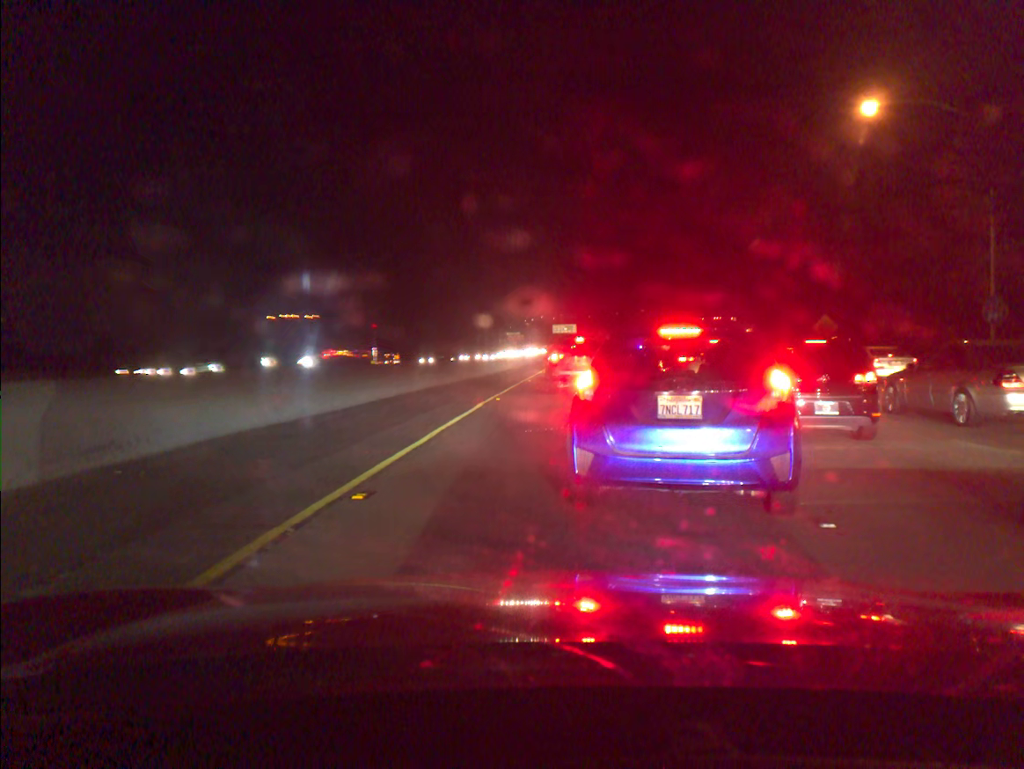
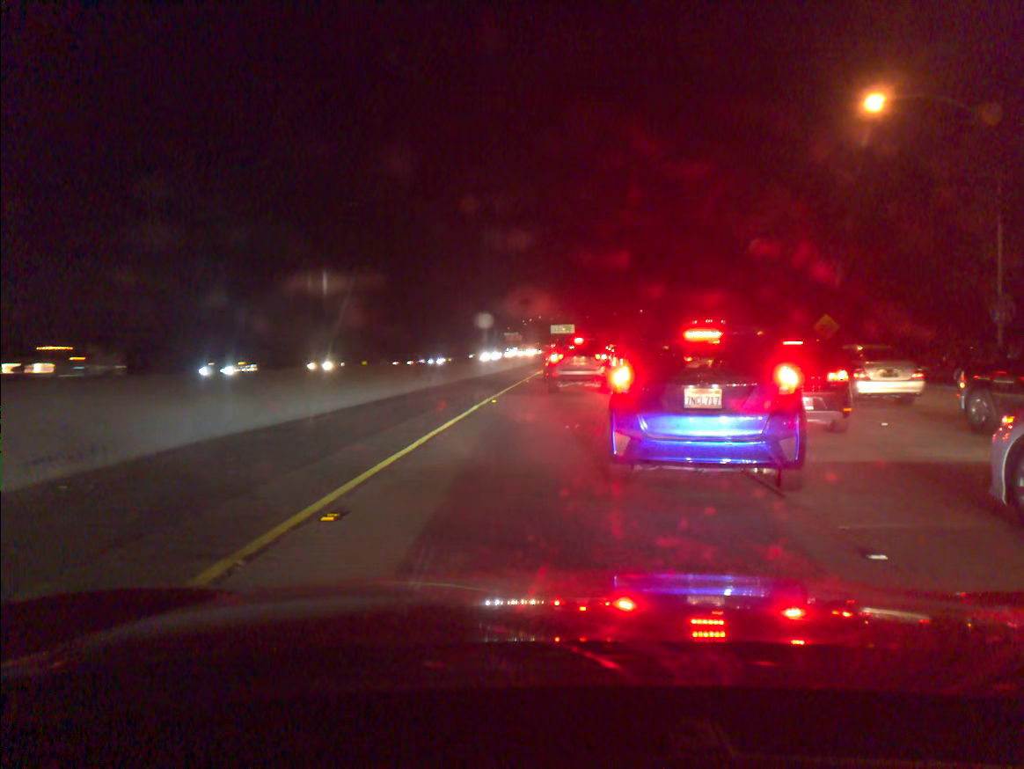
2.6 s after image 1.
(+0.1, +0.9) m; 0°
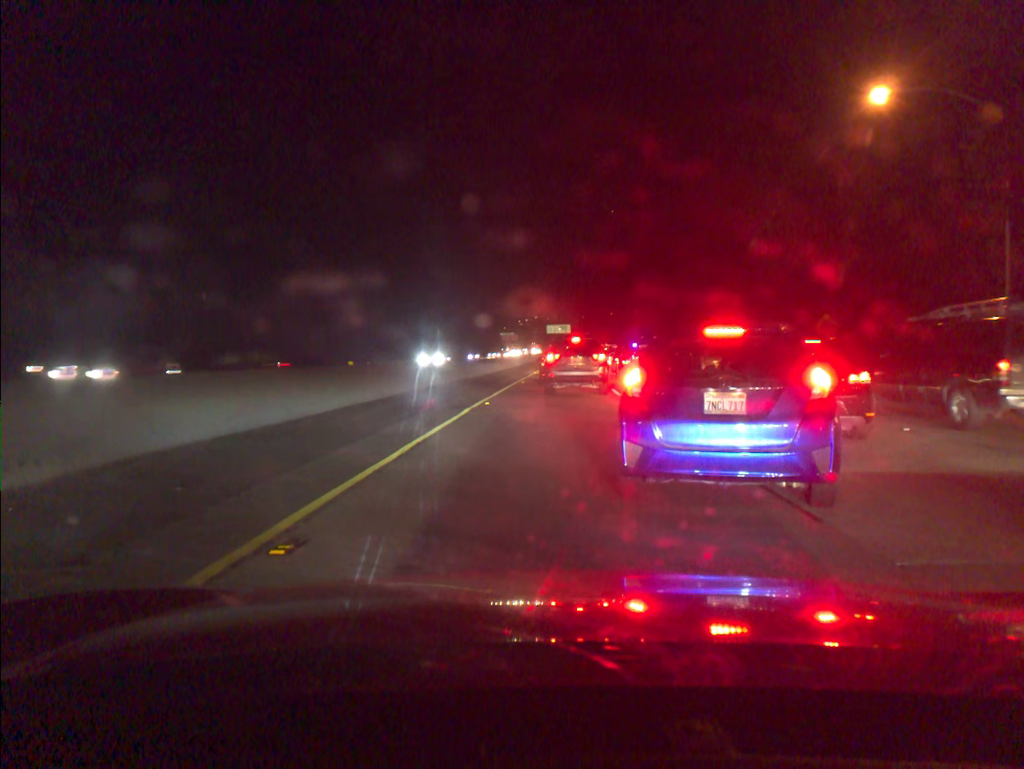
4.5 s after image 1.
(+0.1, +1.0) m; +1°
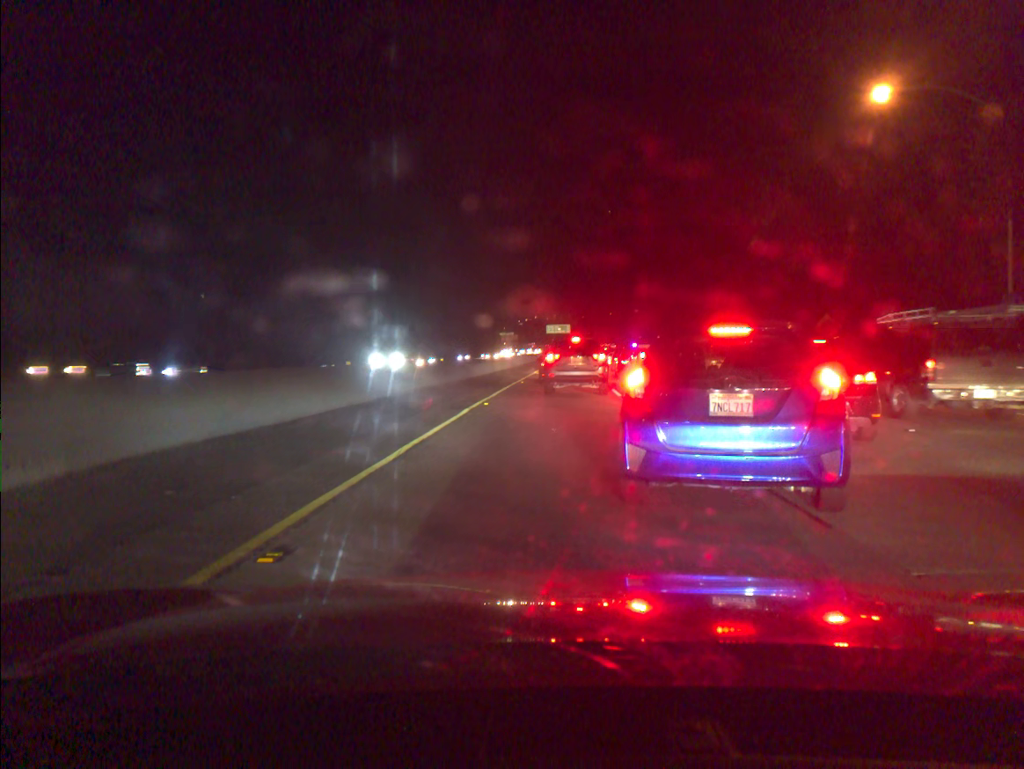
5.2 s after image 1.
(0.0, +0.2) m; 0°
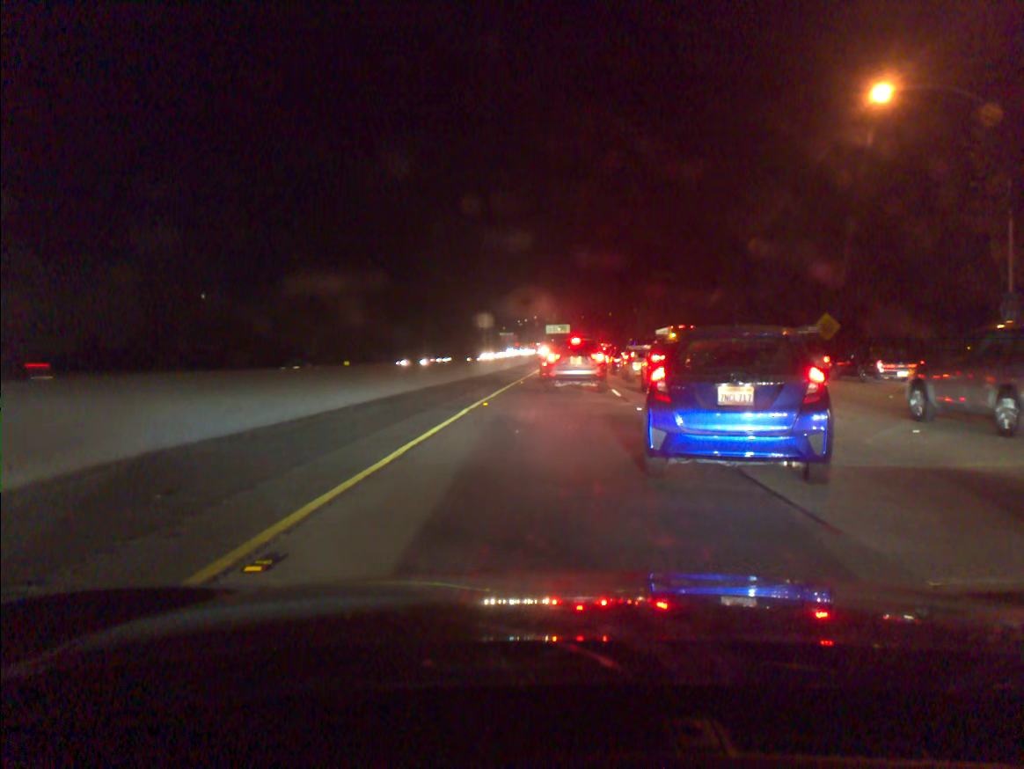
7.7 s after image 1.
(0.0, +0.2) m; +1°
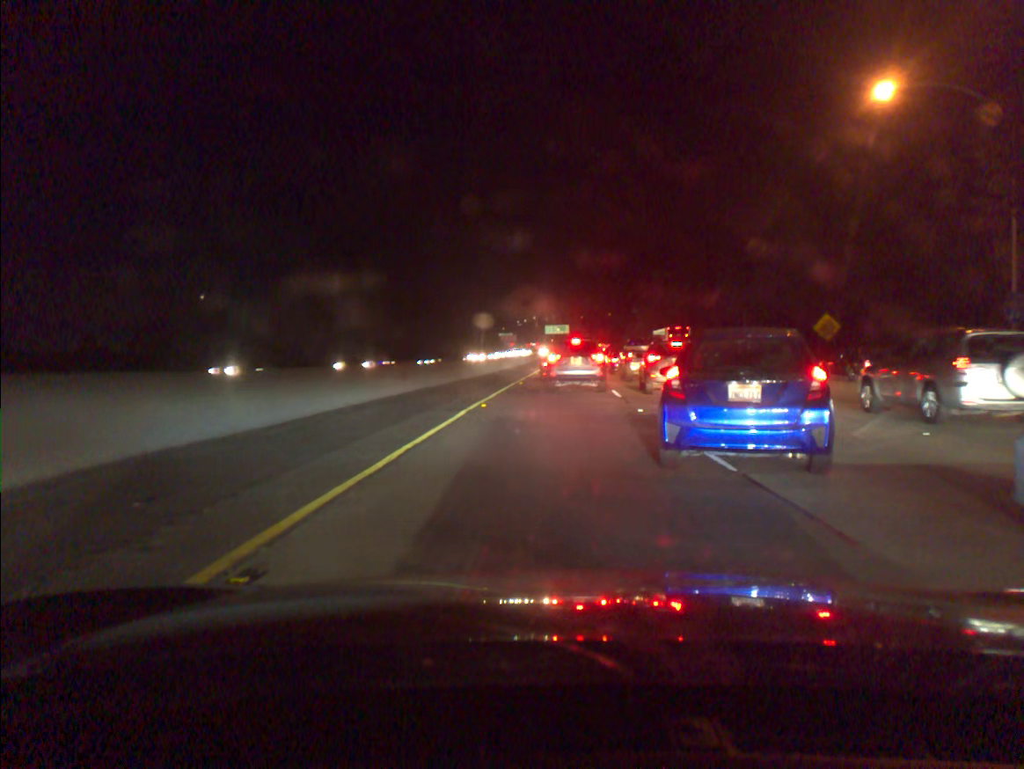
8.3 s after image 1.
(0.0, +0.3) m; 0°
